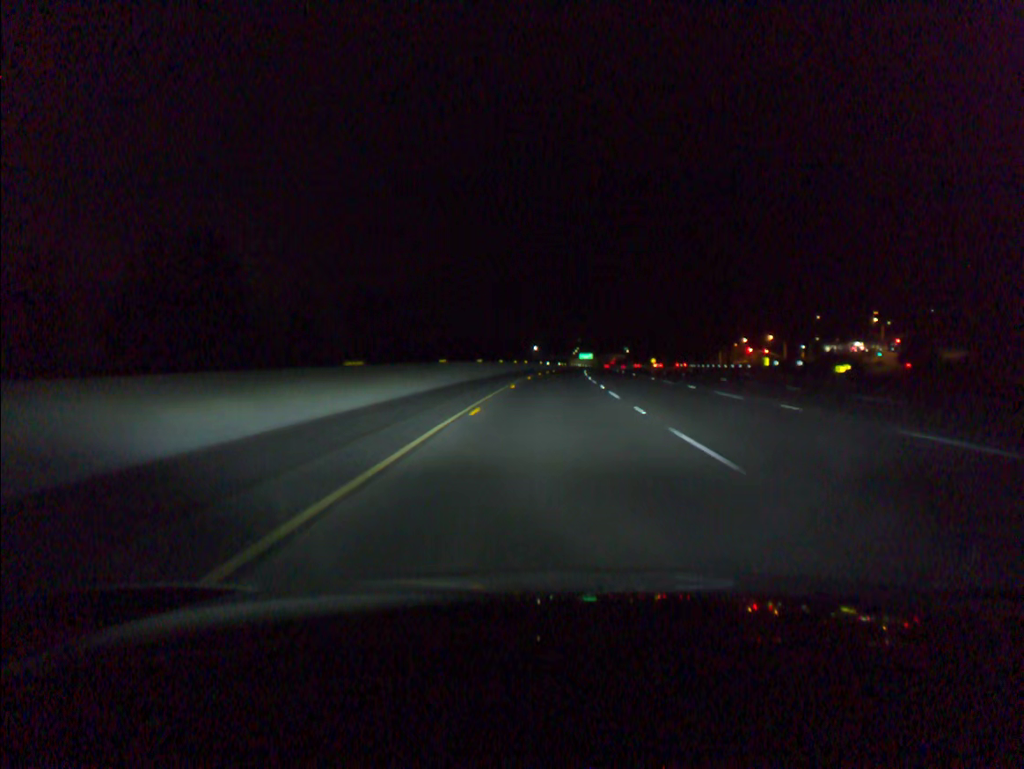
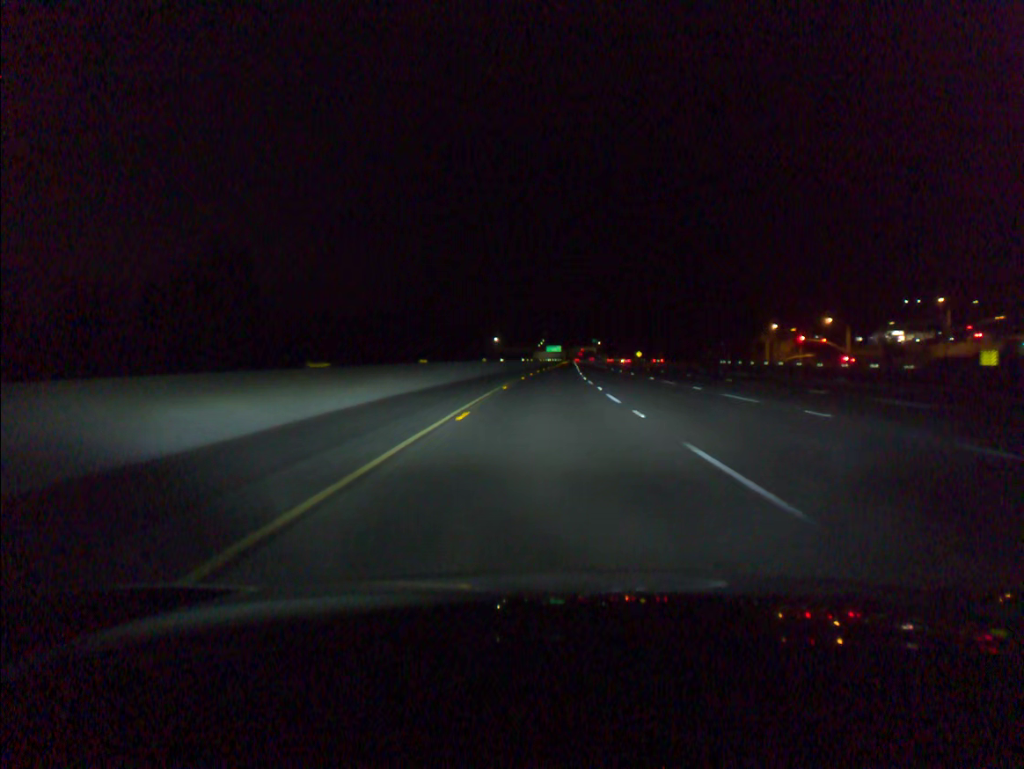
(+1.5, +59.5) m; +3°
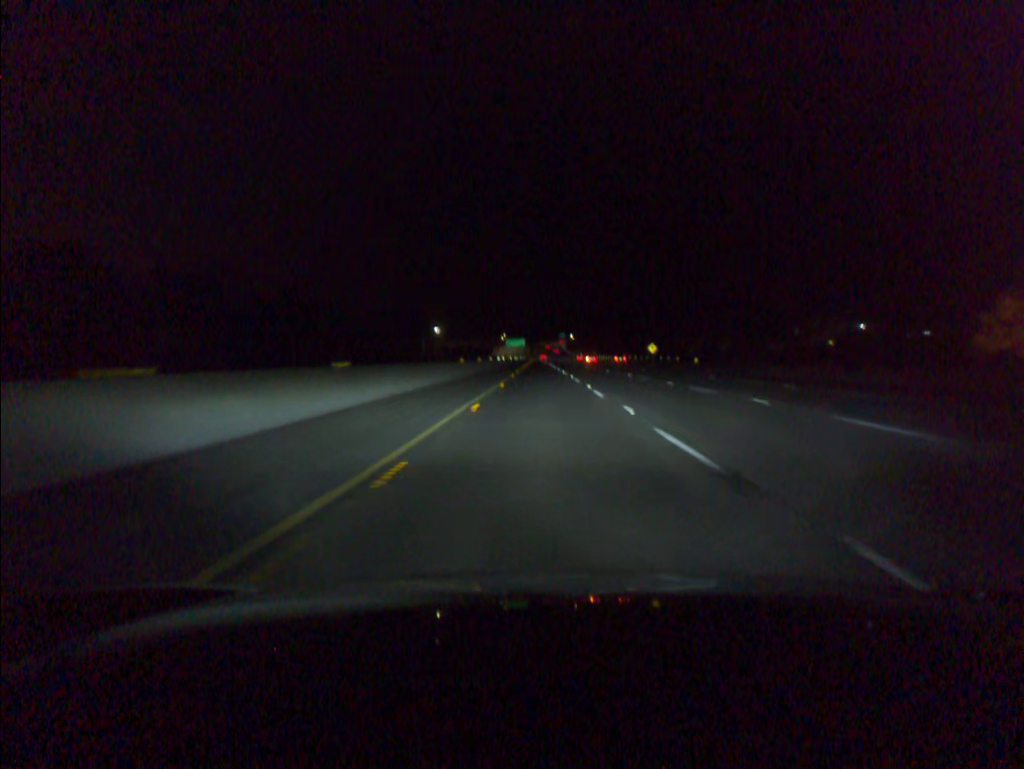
(+2.5, +99.1) m; +3°
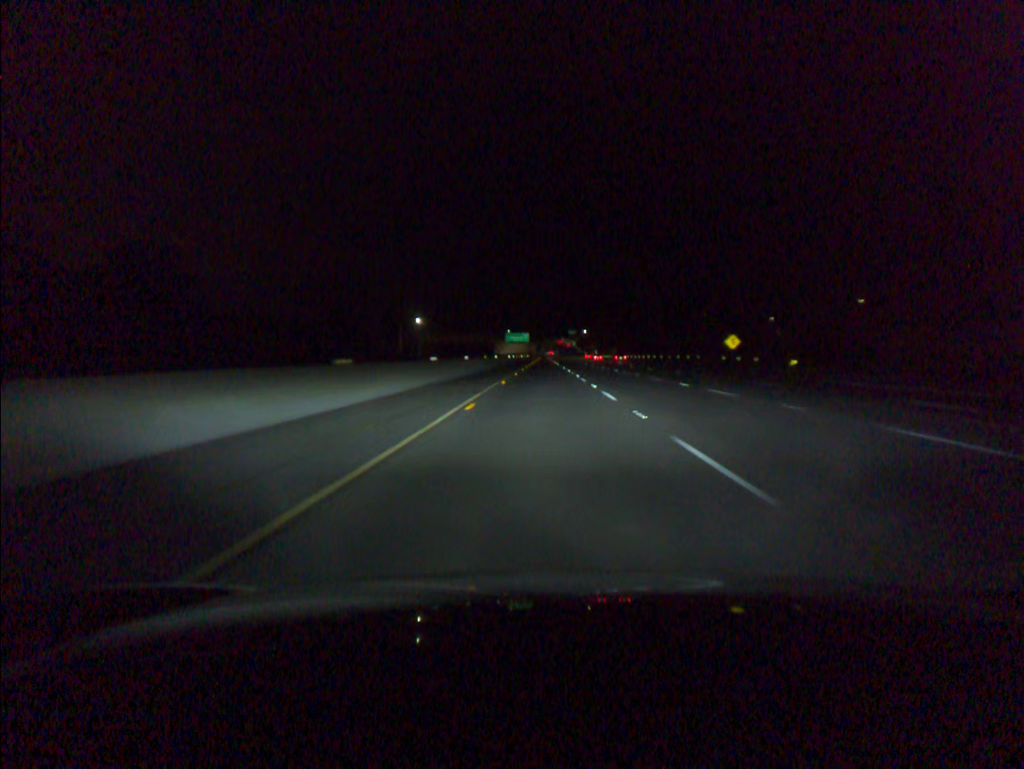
(-0.2, +59.2) m; 0°
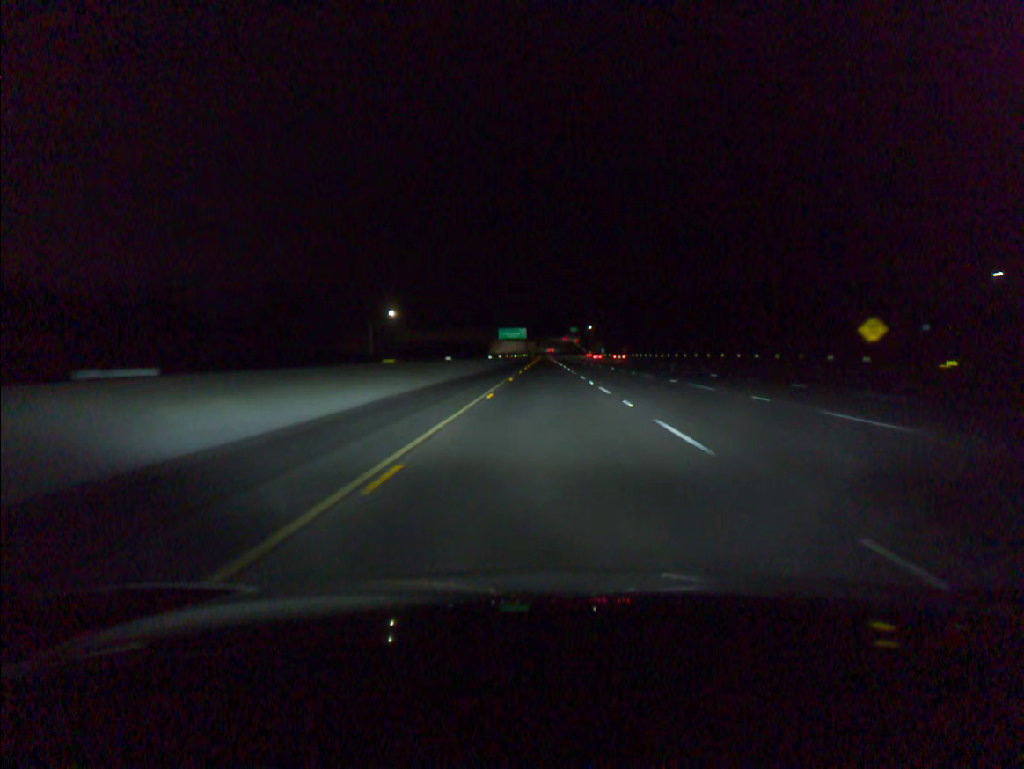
(-0.1, +39.4) m; 0°
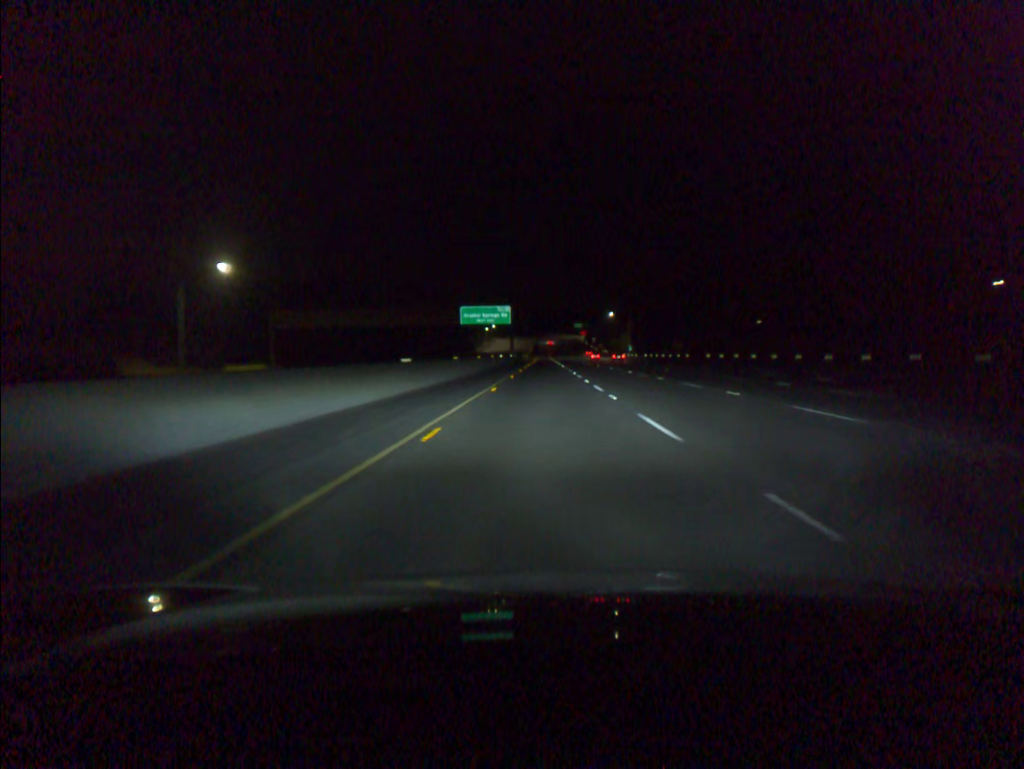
(+0.4, +98.4) m; 0°
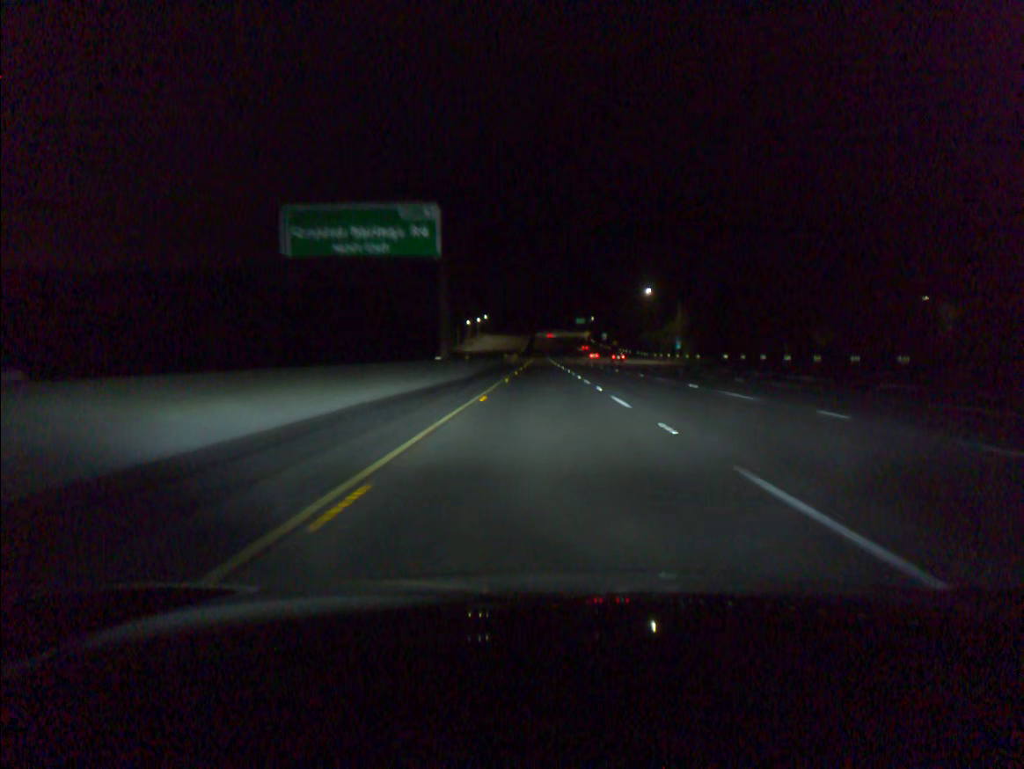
(0.0, +78.7) m; 0°
